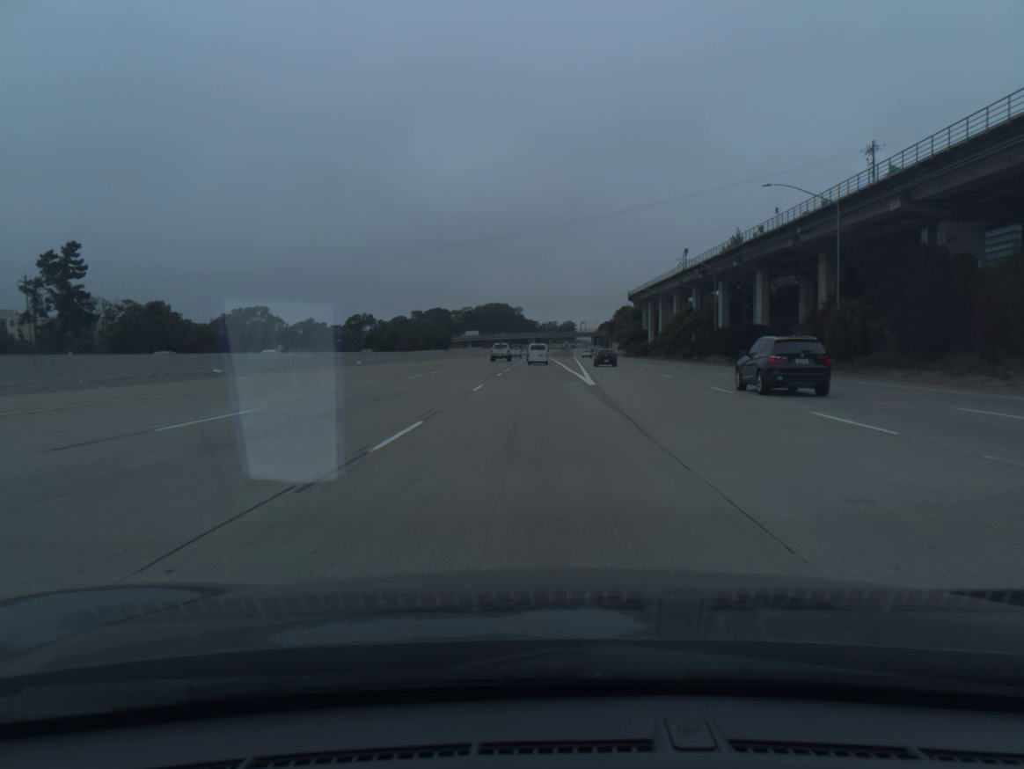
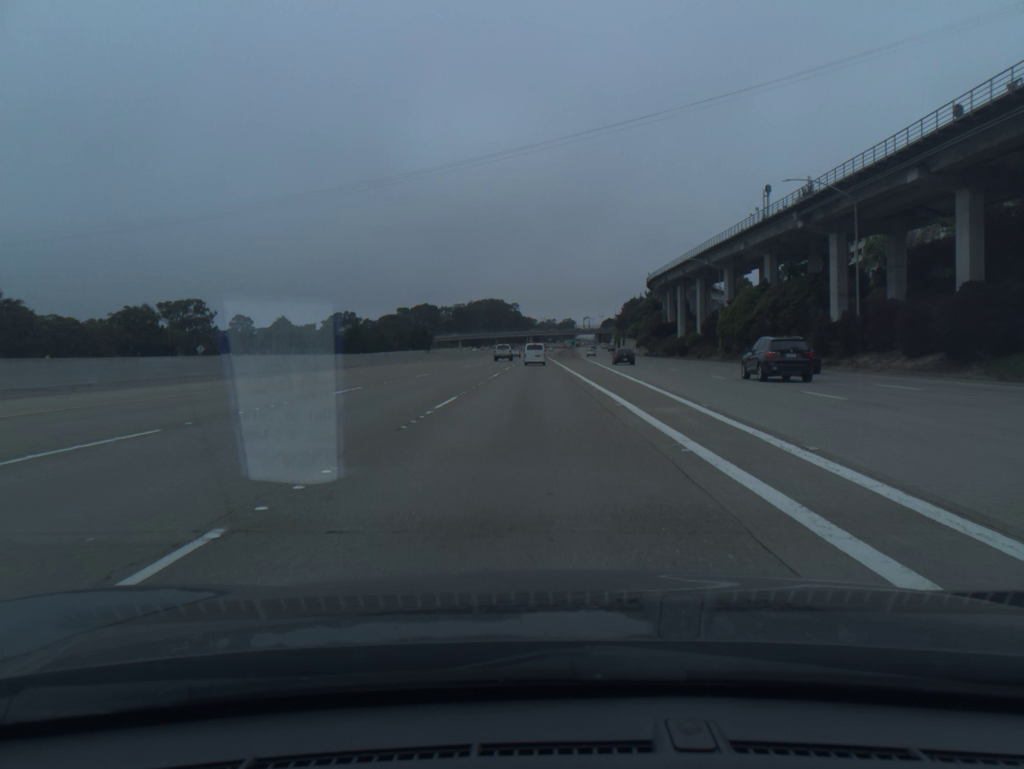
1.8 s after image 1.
(+0.2, +47.4) m; 0°
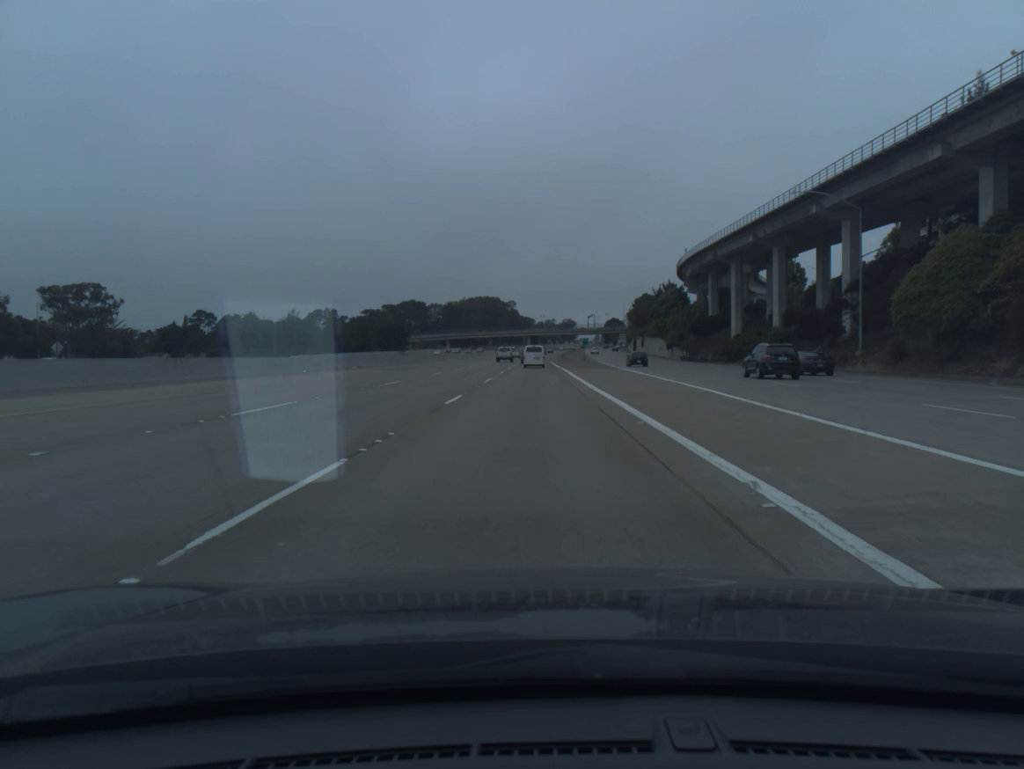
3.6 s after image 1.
(0.0, +47.1) m; 0°
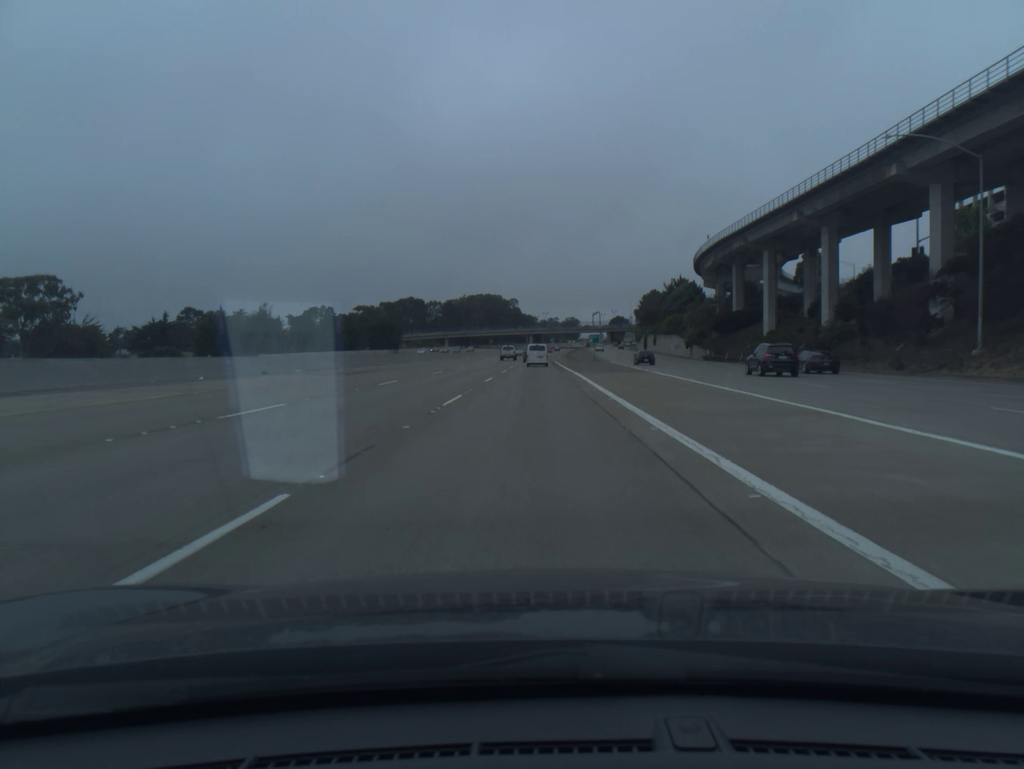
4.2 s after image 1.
(0.0, +15.6) m; 0°
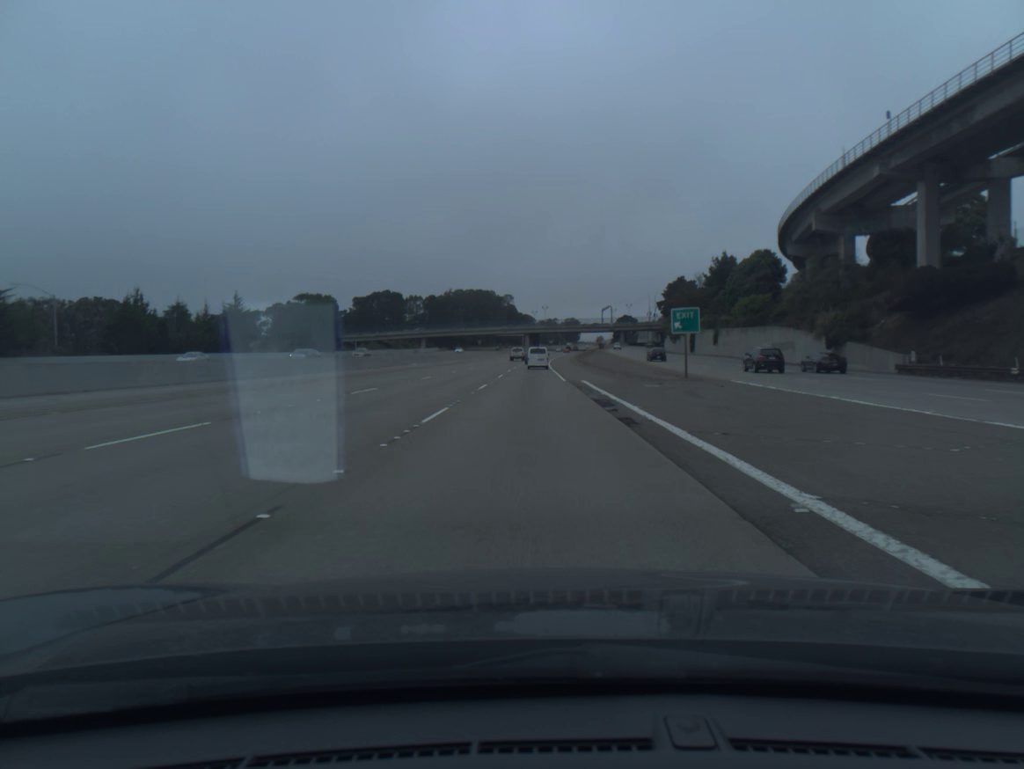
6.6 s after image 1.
(-0.1, +62.5) m; 0°
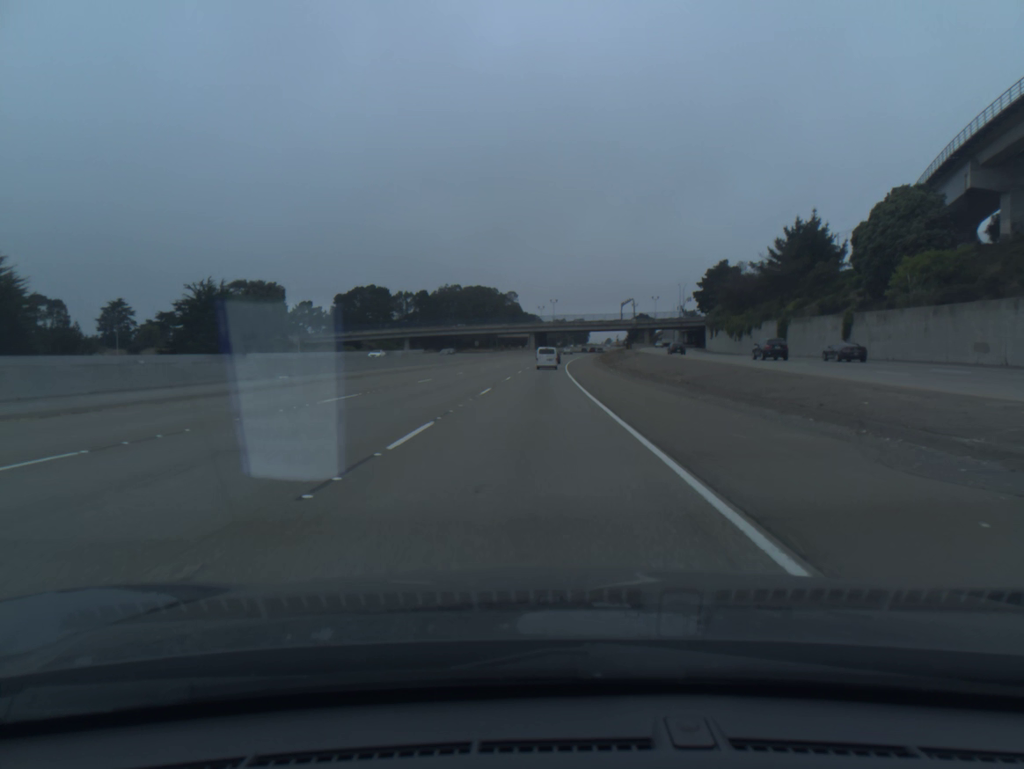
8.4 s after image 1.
(-0.1, +47.3) m; 0°
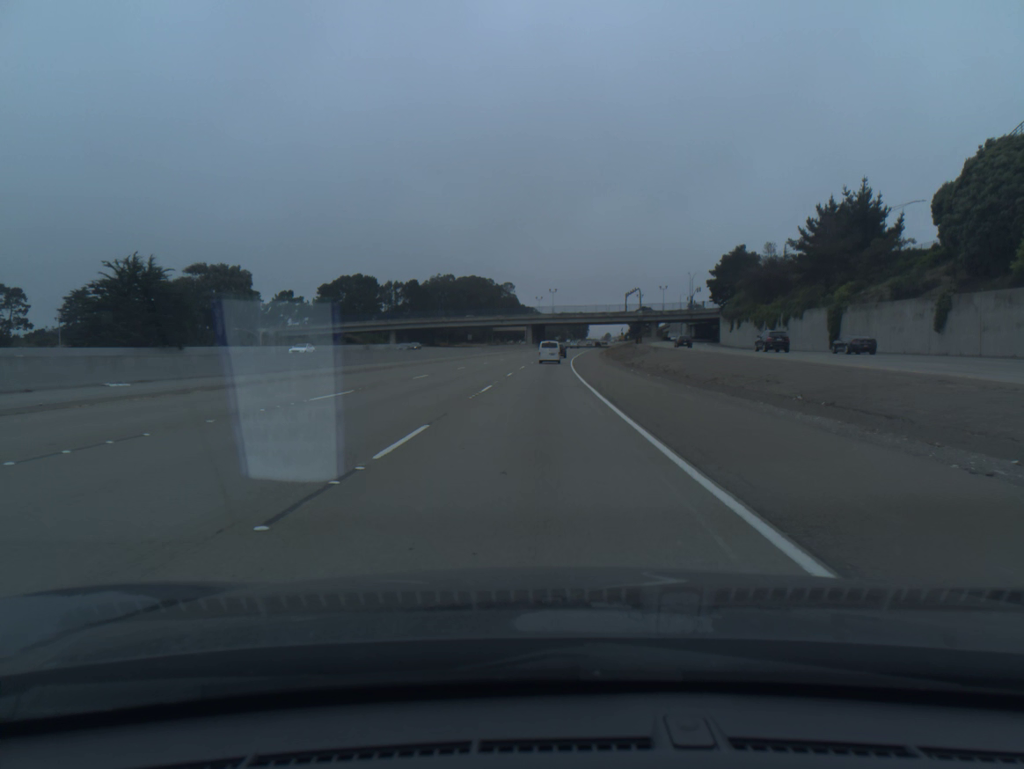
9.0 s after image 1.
(0.0, +15.9) m; 0°
